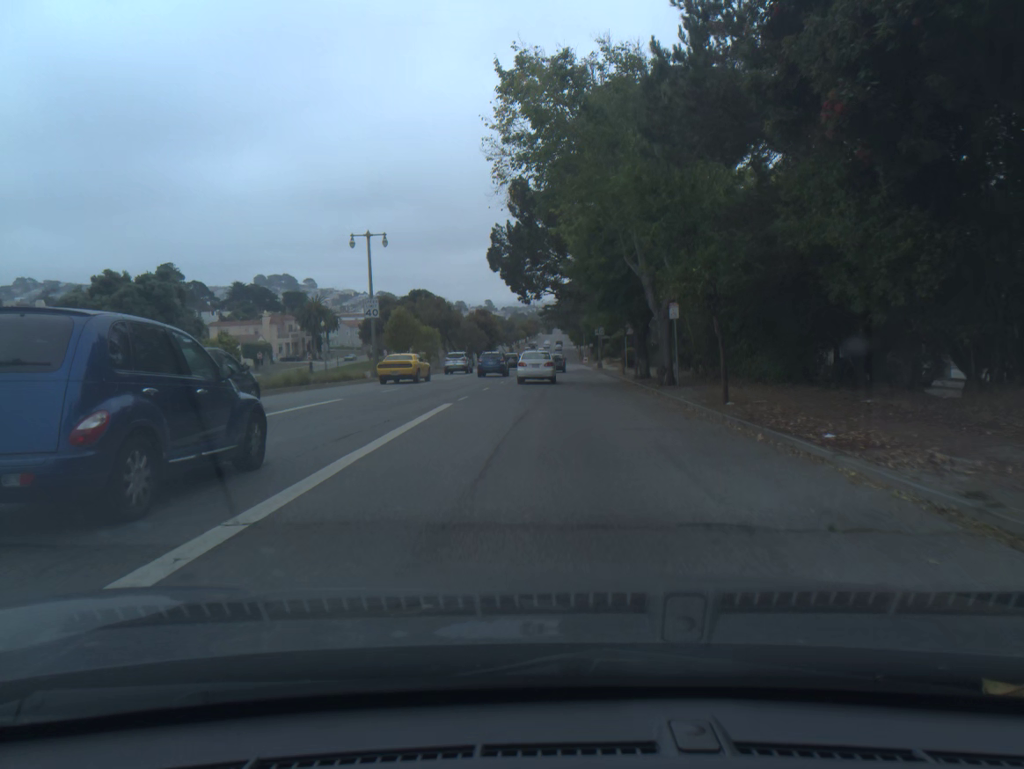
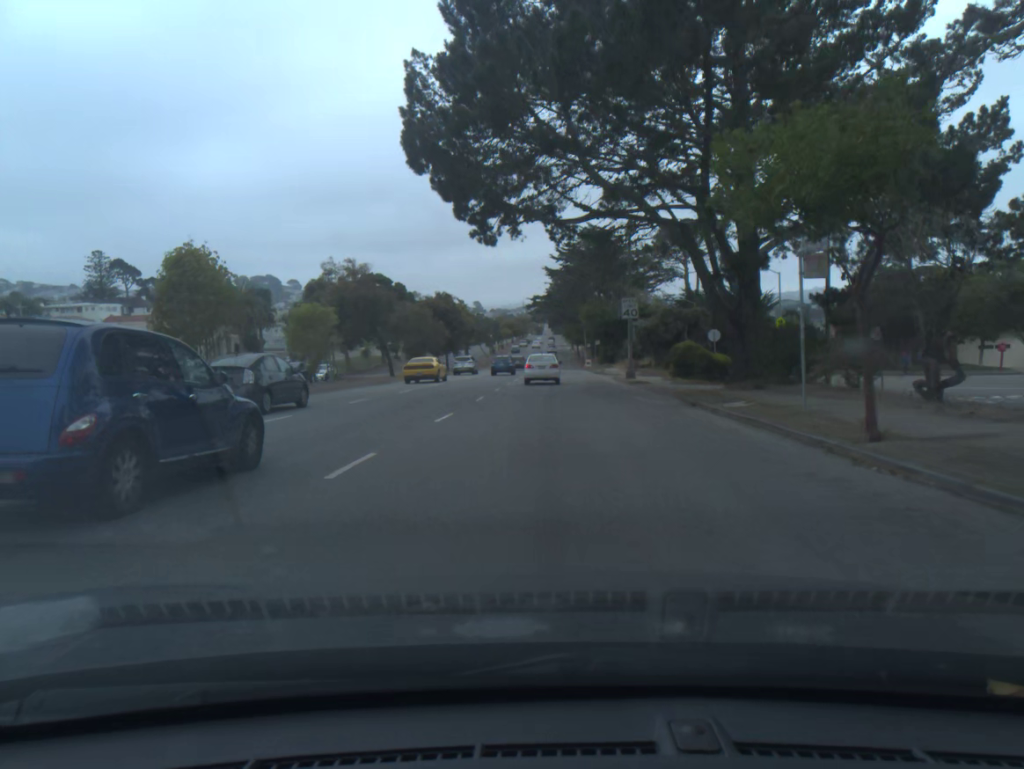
(+0.4, +35.6) m; +1°
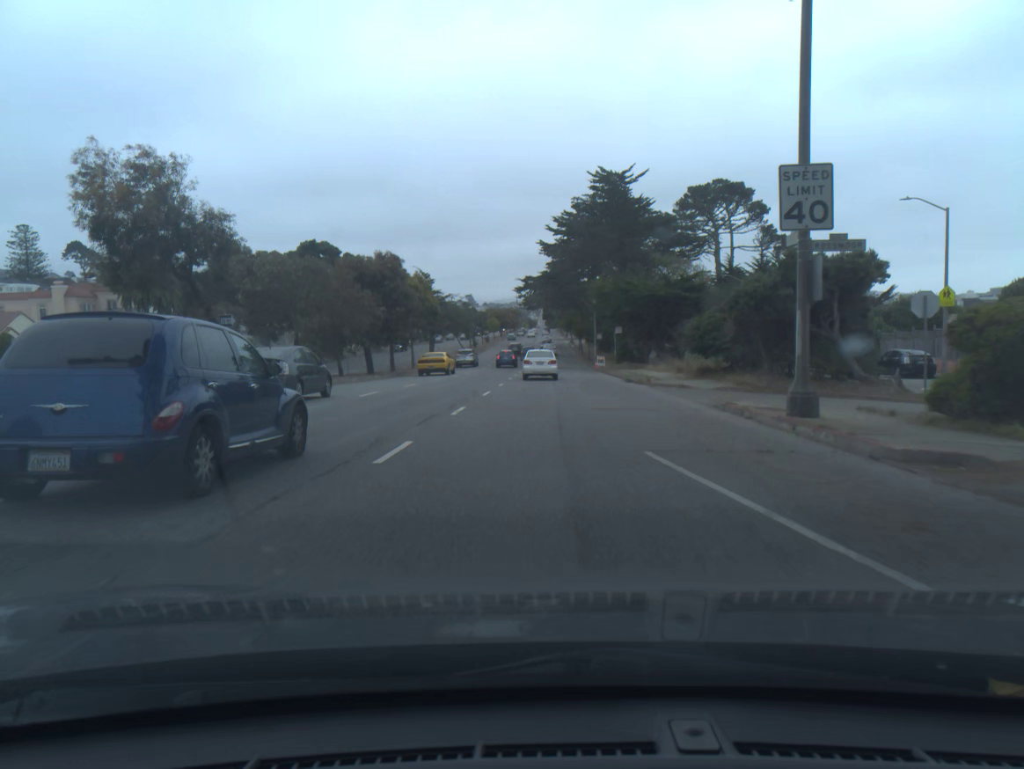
(+0.1, +28.6) m; +1°
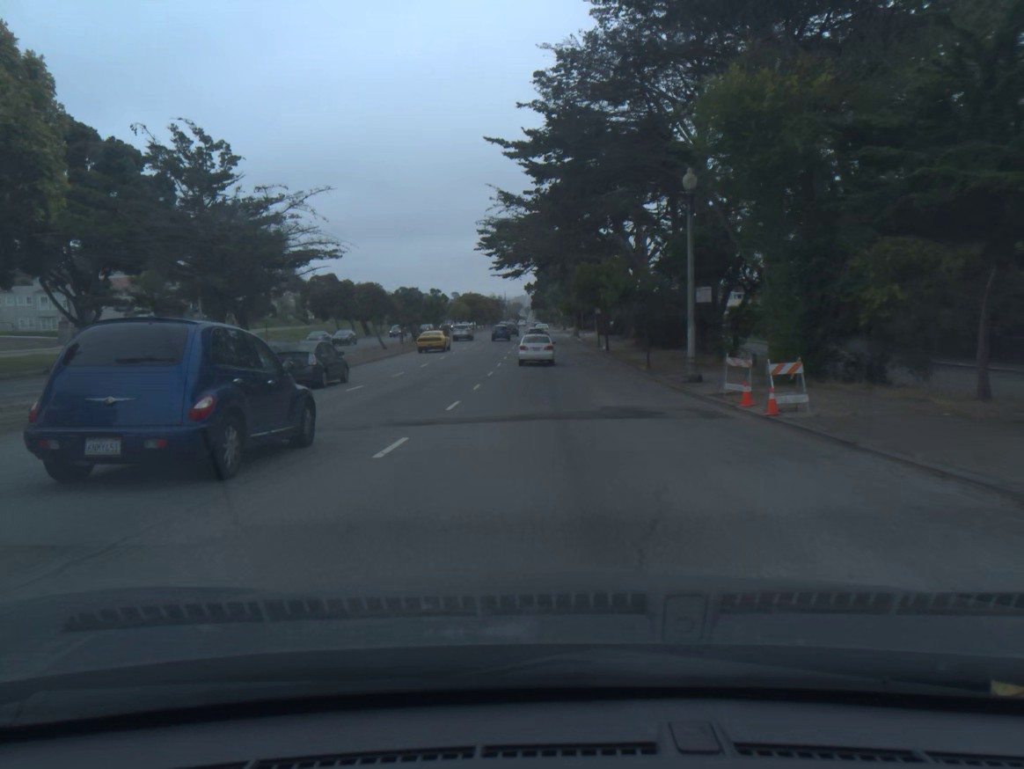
(+0.4, +51.2) m; +1°
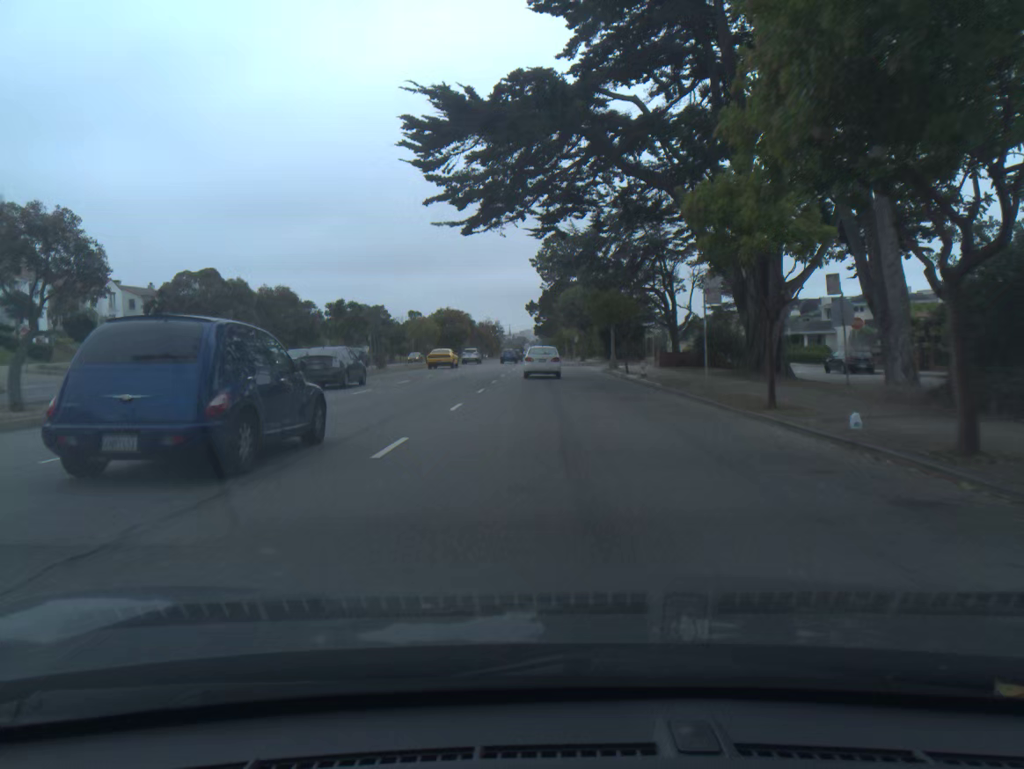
(-0.2, +42.9) m; 0°
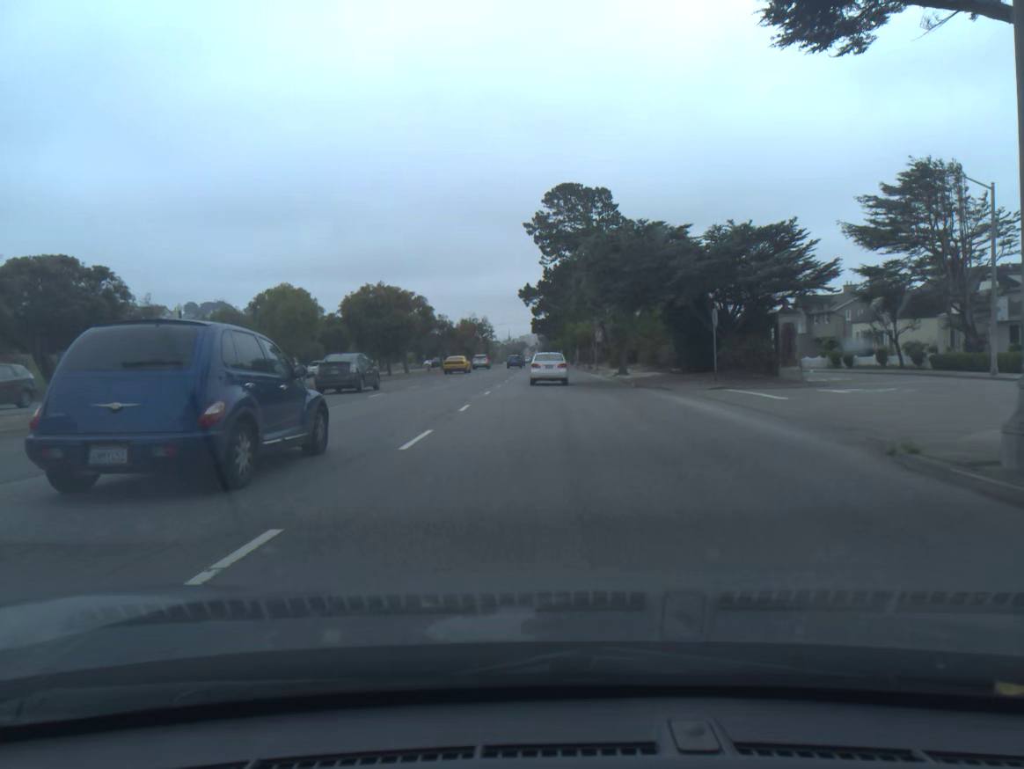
(0.0, +42.5) m; 0°
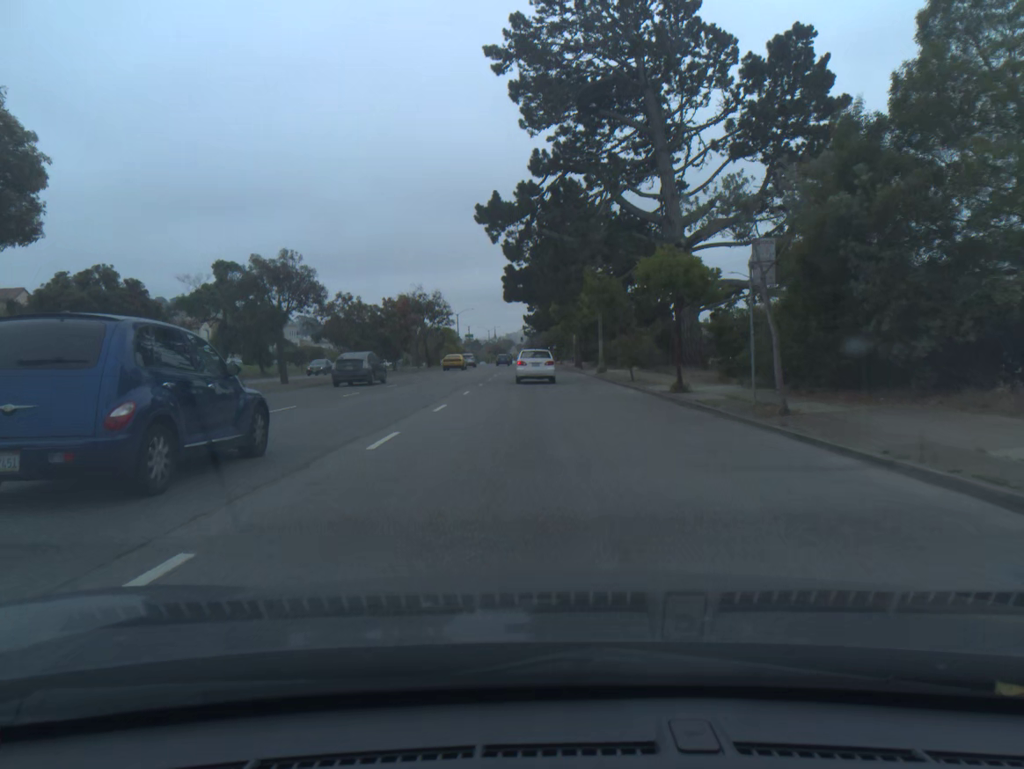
(+0.2, +51.8) m; +1°
